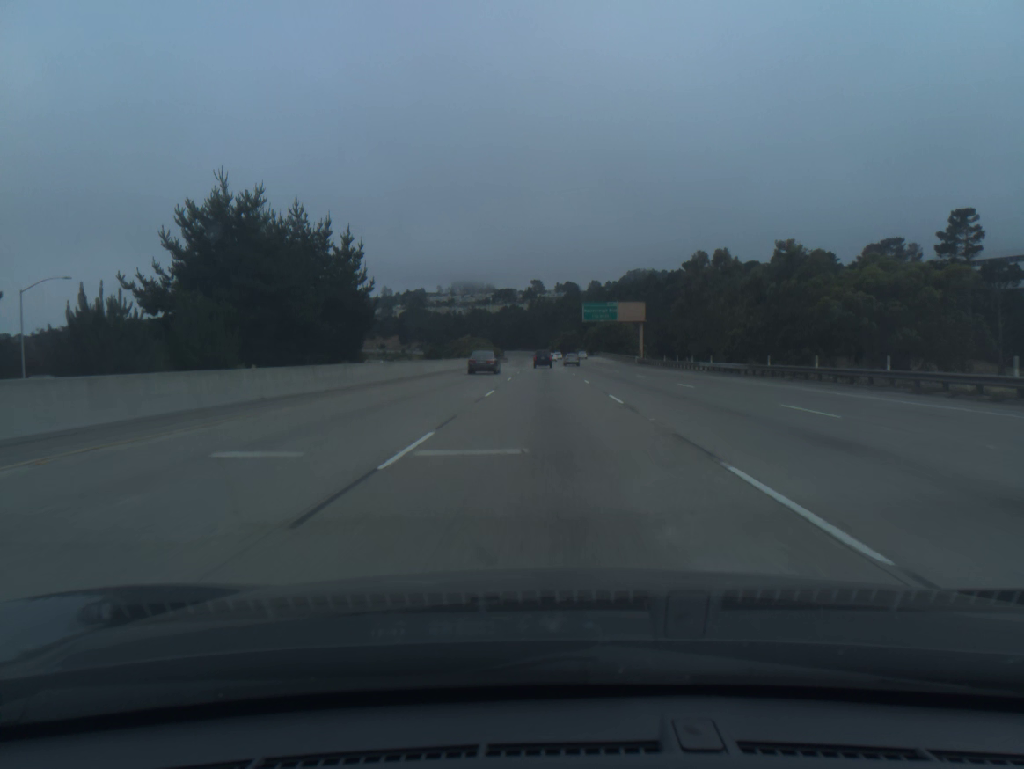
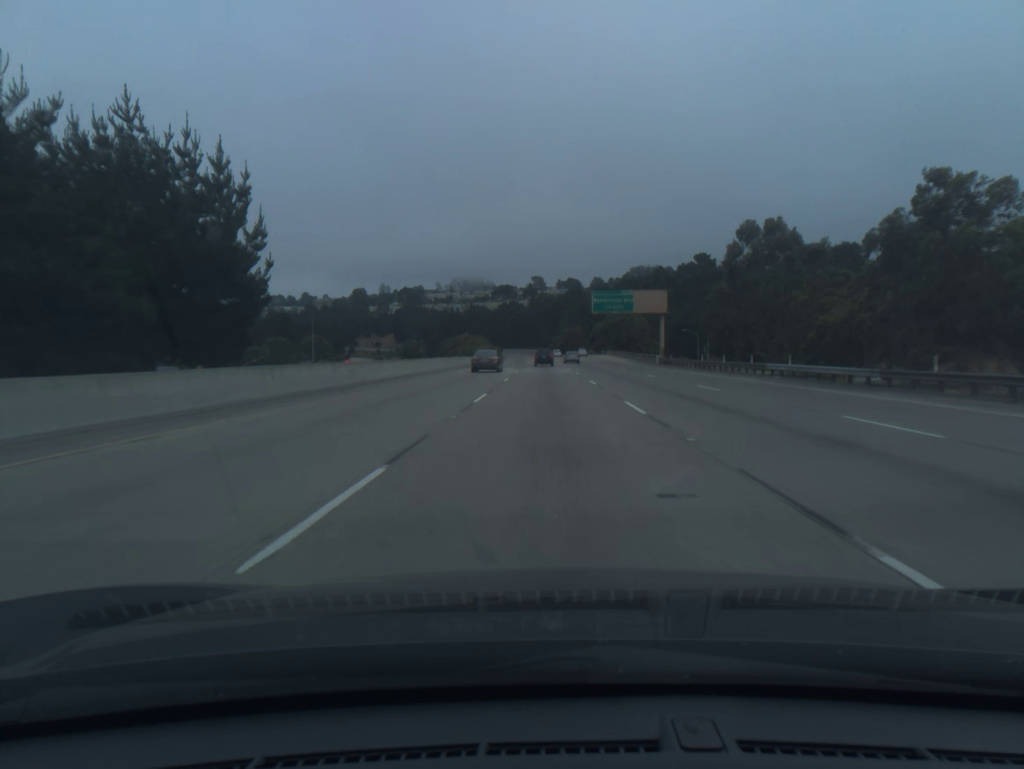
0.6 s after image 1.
(0.0, +18.4) m; 0°
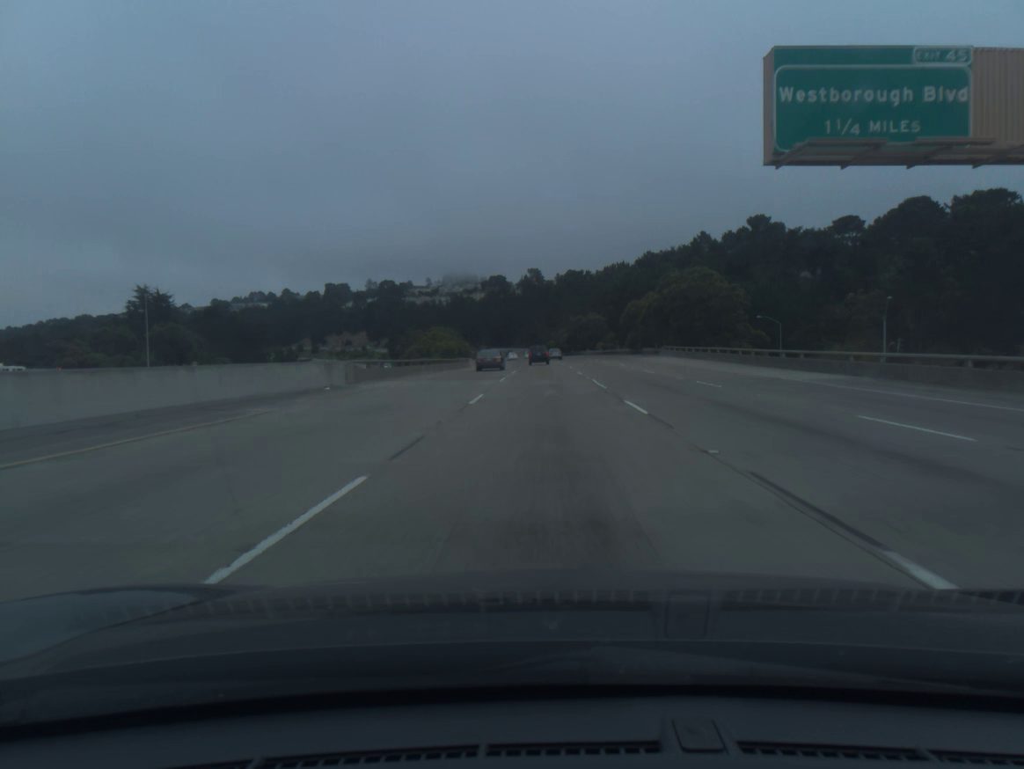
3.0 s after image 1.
(+0.1, +73.7) m; 0°
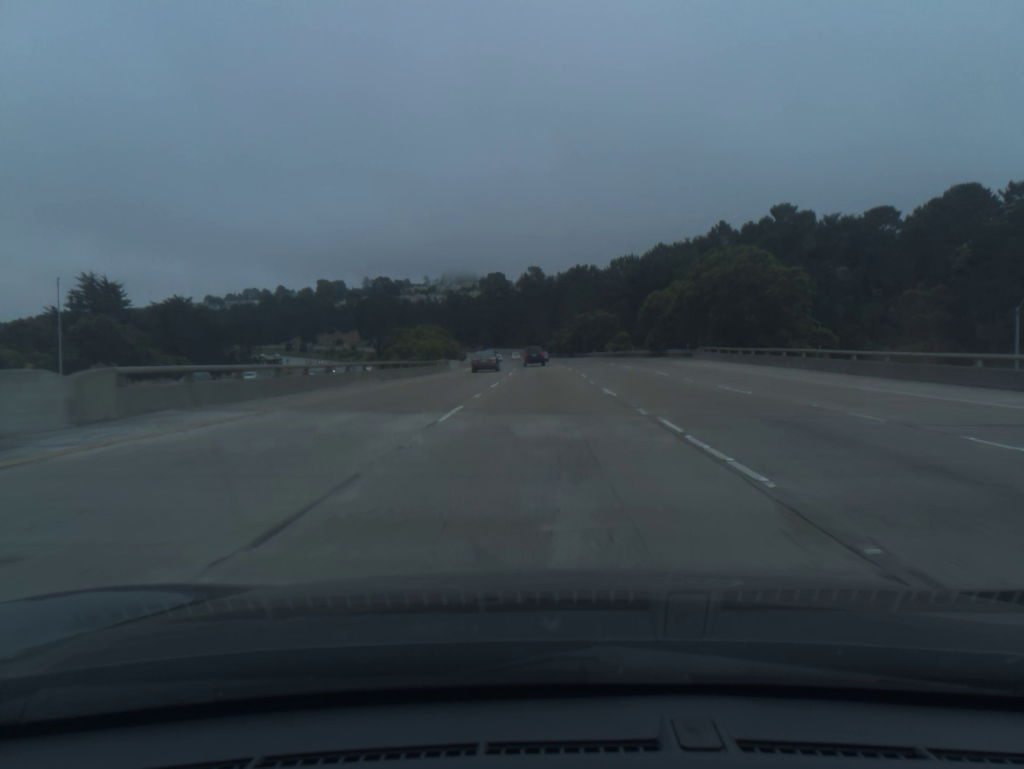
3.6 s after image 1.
(0.0, +18.3) m; 0°
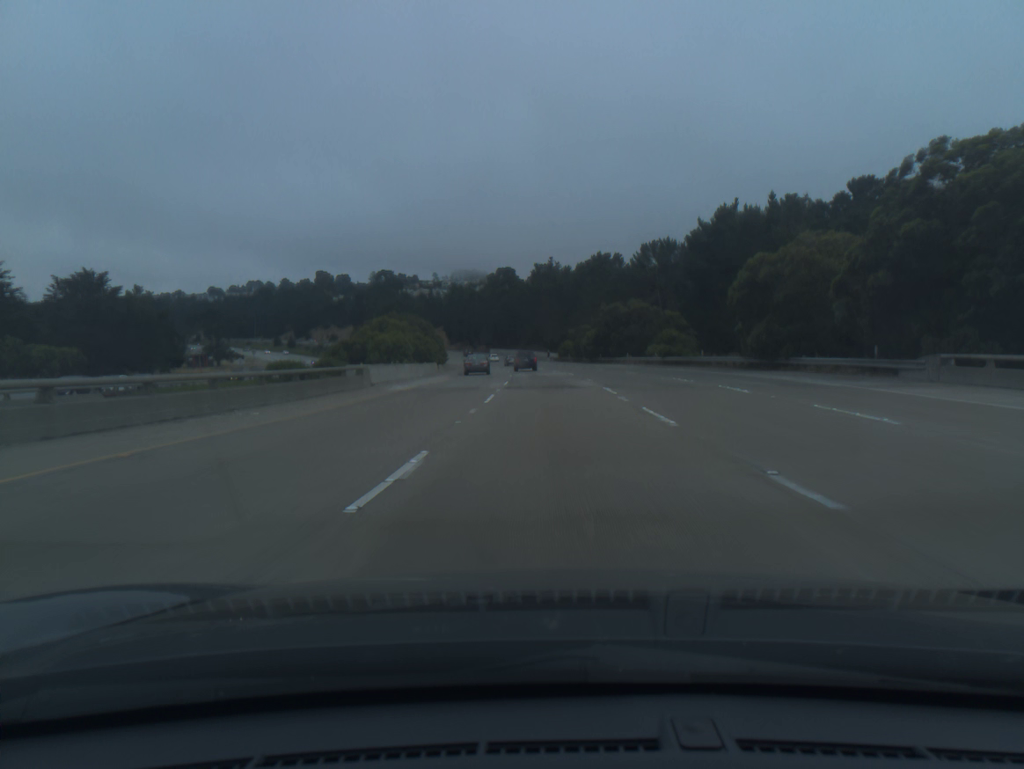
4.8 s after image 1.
(-0.2, +36.0) m; -1°
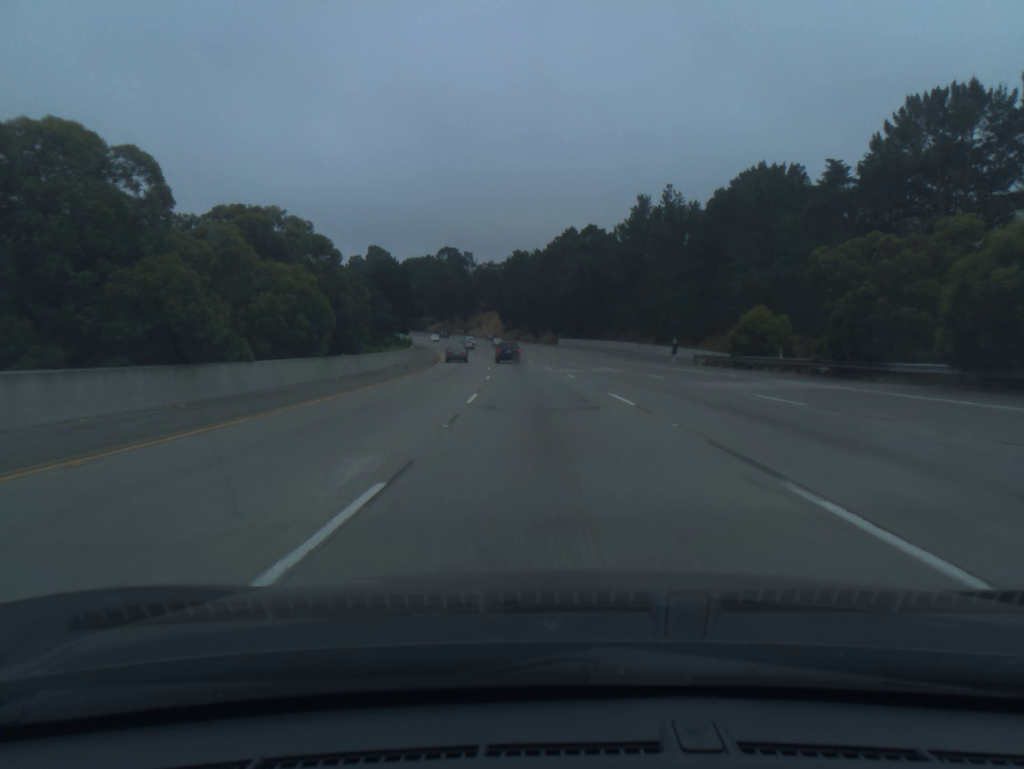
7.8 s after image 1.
(-3.0, +87.8) m; -6°
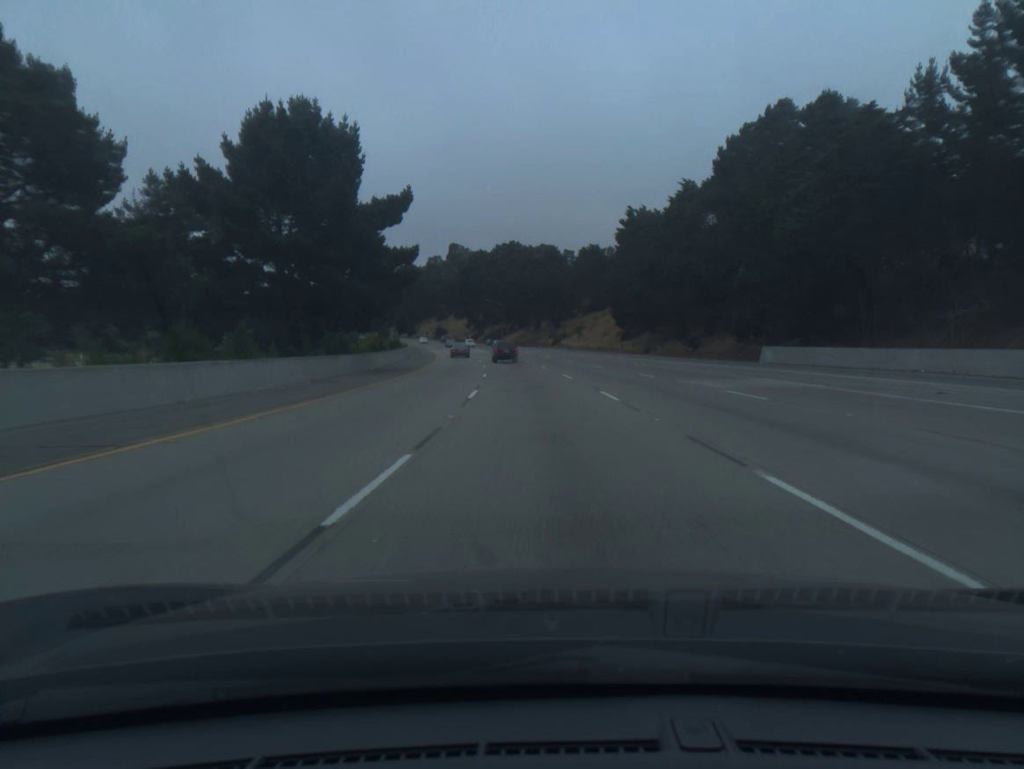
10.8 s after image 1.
(-5.9, +85.6) m; -8°
